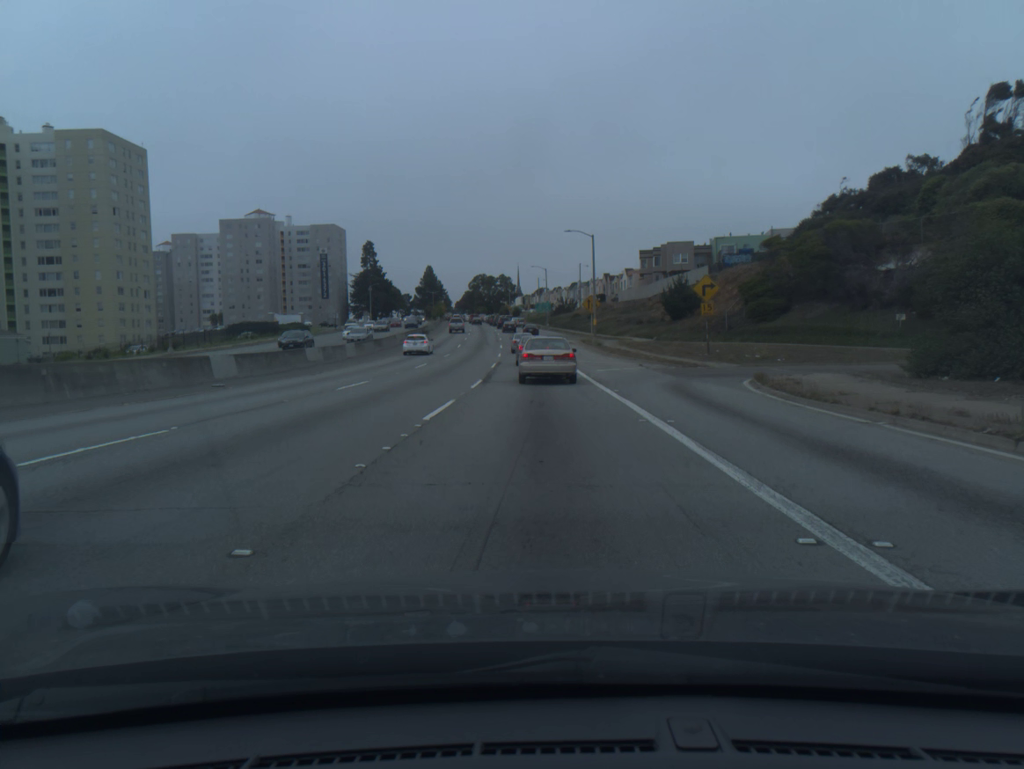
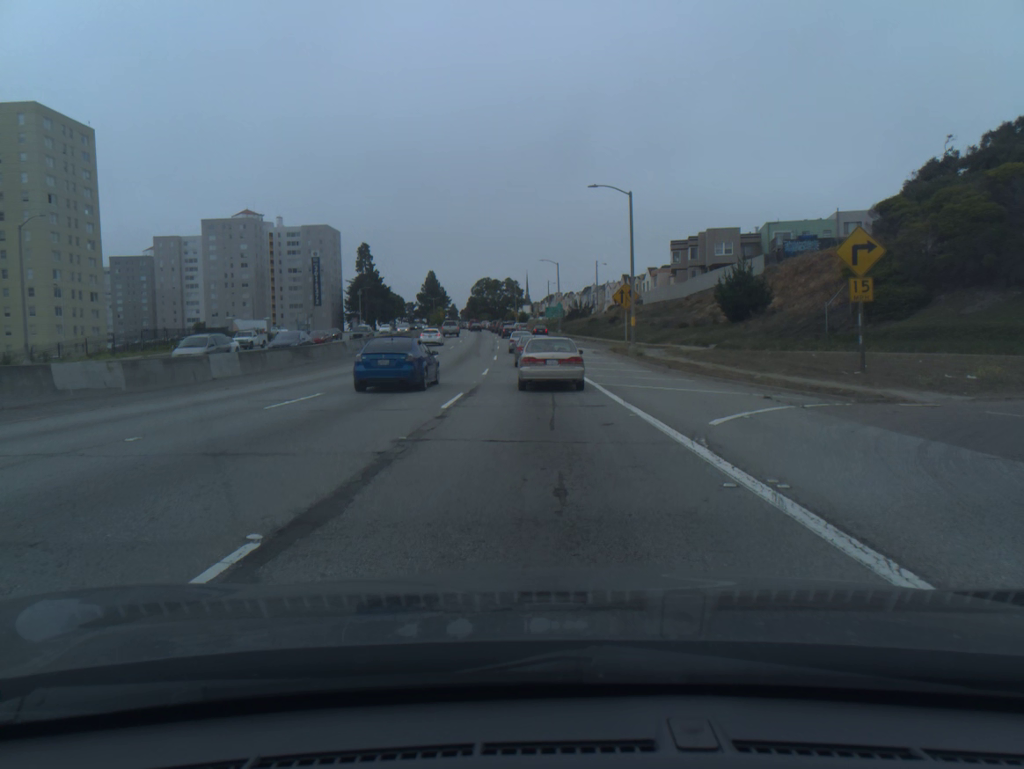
(-0.1, +21.3) m; -1°
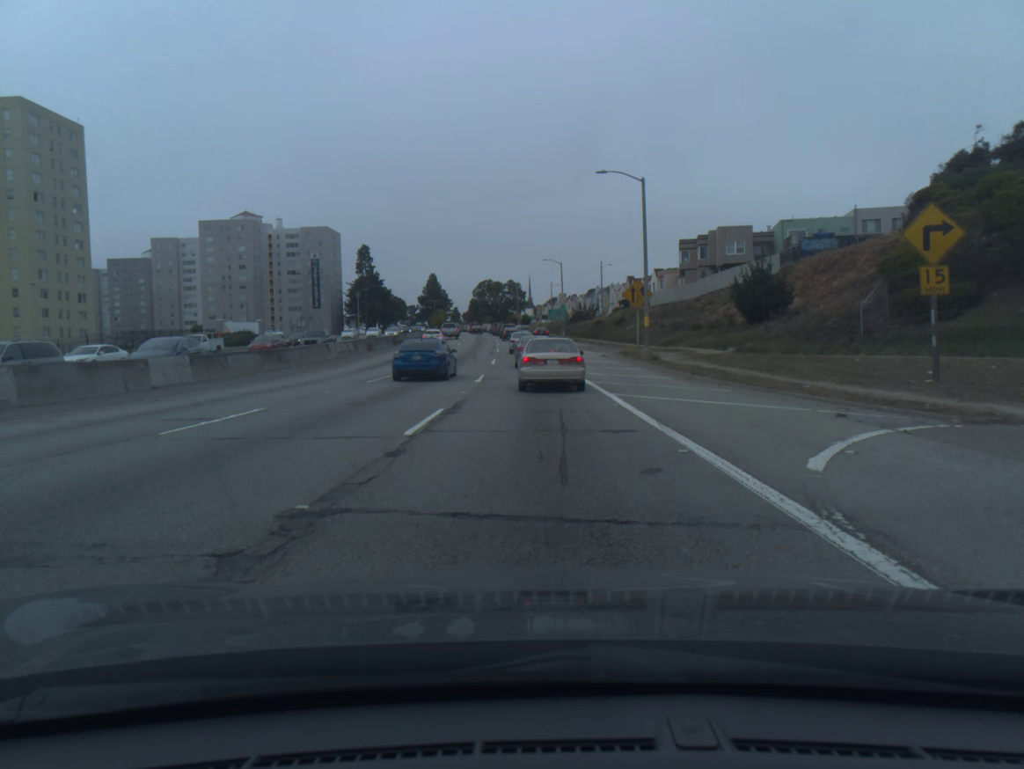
(0.0, +4.5) m; 0°
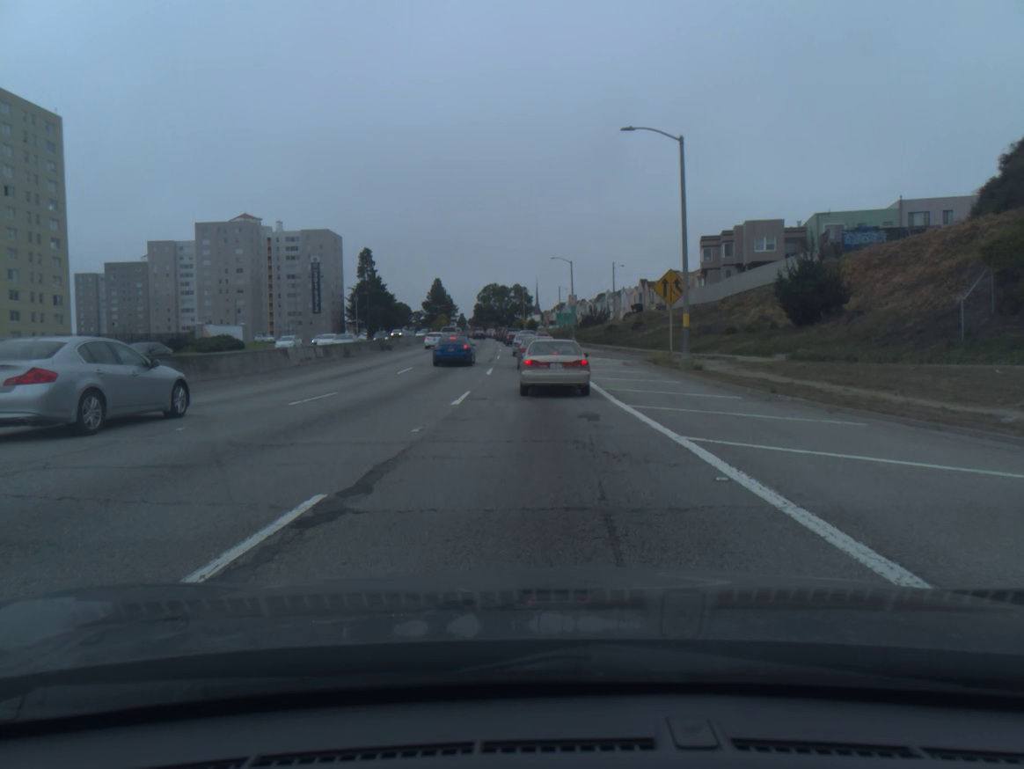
(-0.1, +8.8) m; -1°
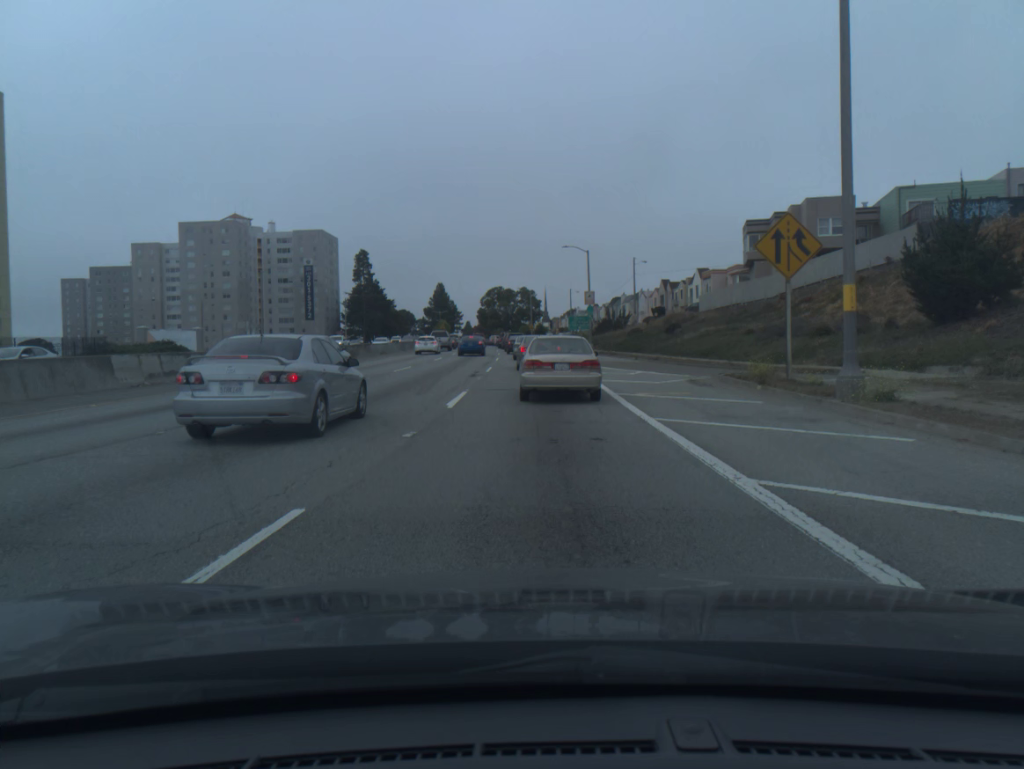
(0.0, +15.6) m; -1°
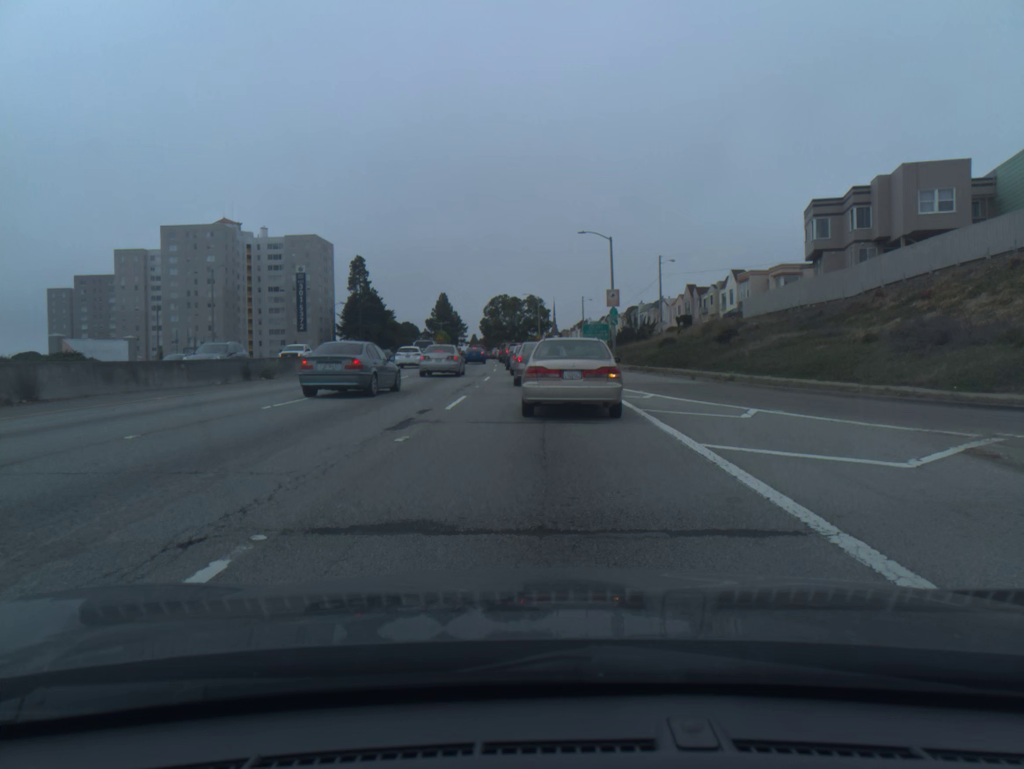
(-0.1, +15.5) m; -1°
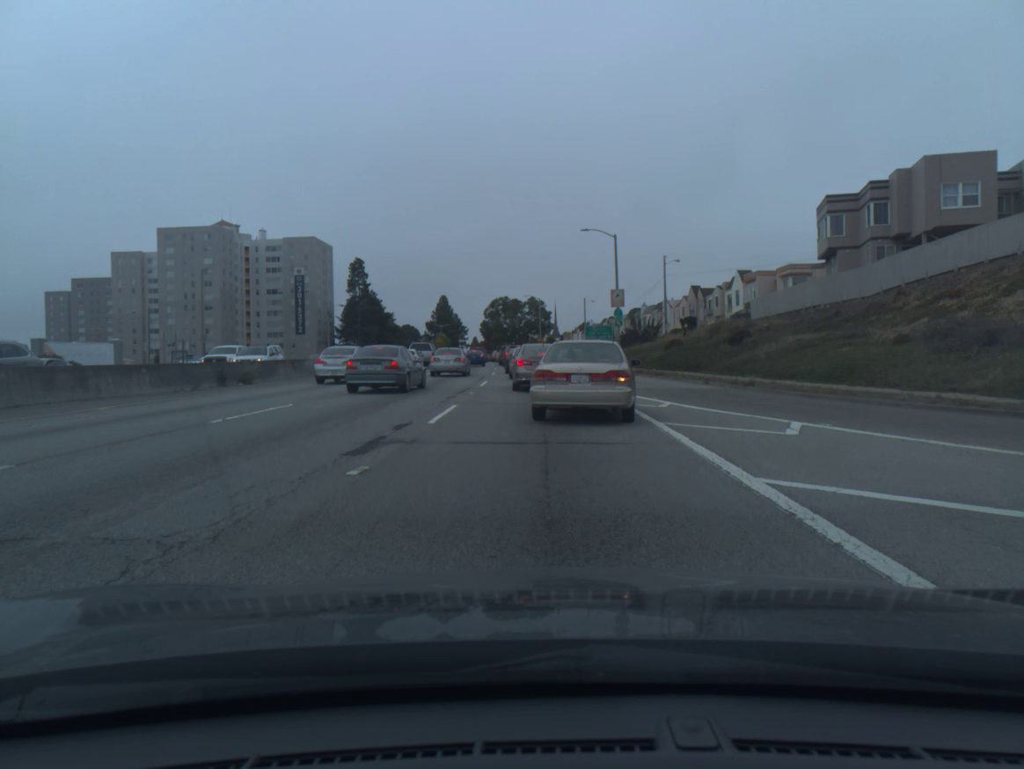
(0.0, +2.5) m; 0°
